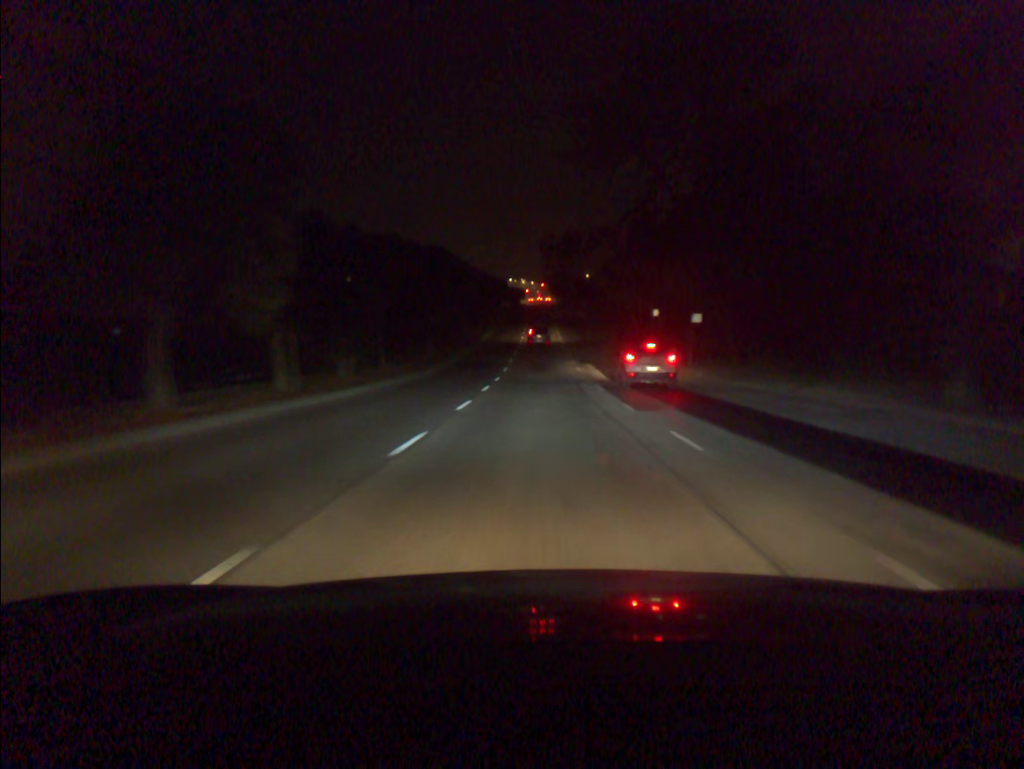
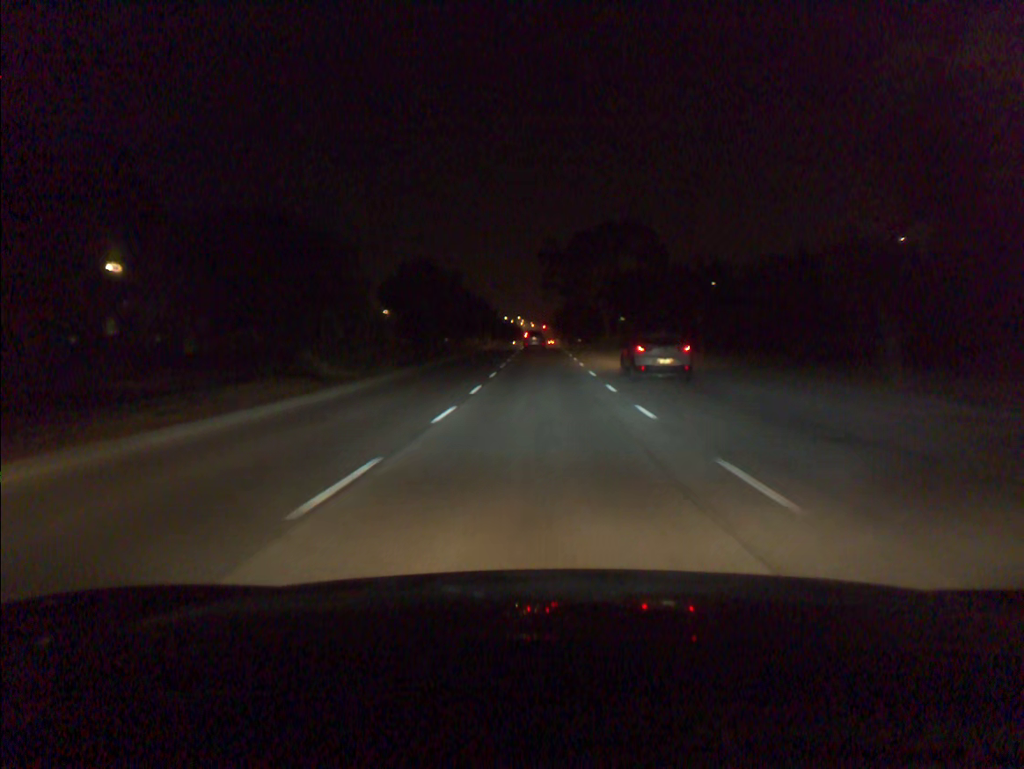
(-0.1, +53.9) m; 0°
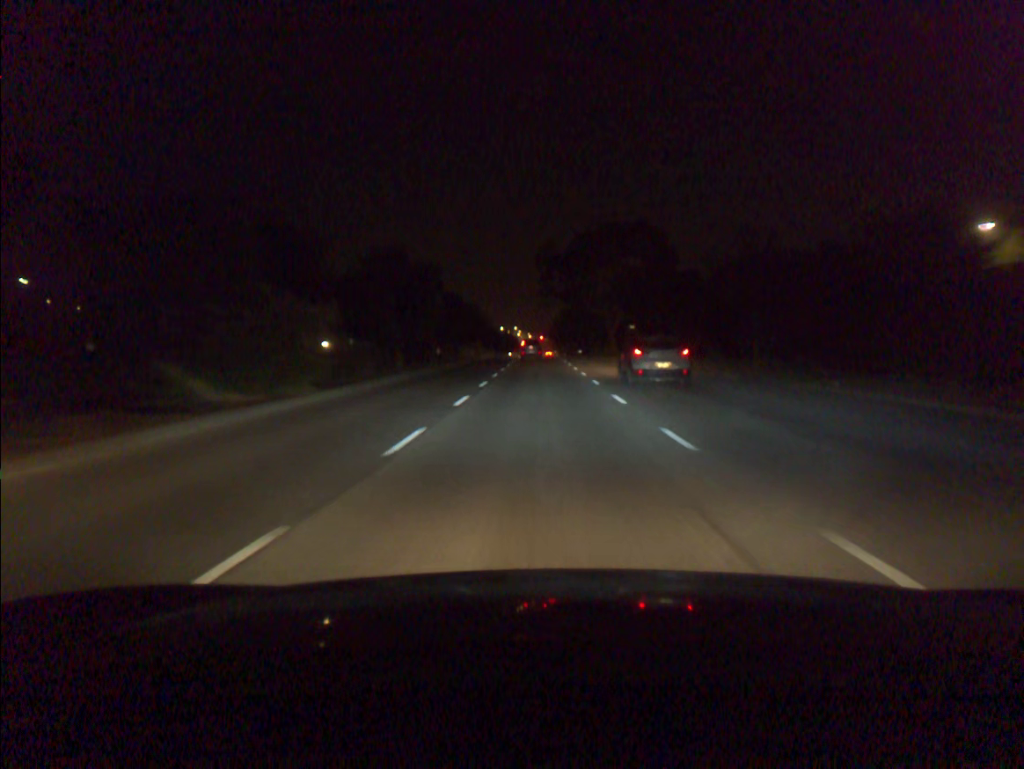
(0.0, +10.5) m; 0°
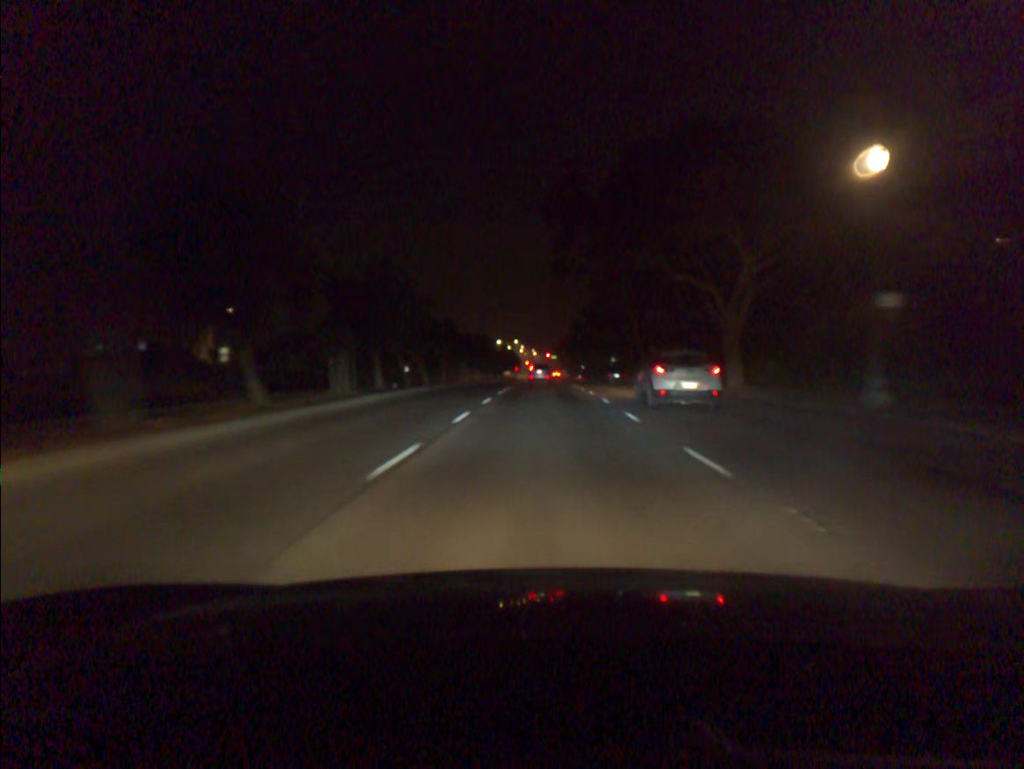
(-0.1, +51.6) m; 0°
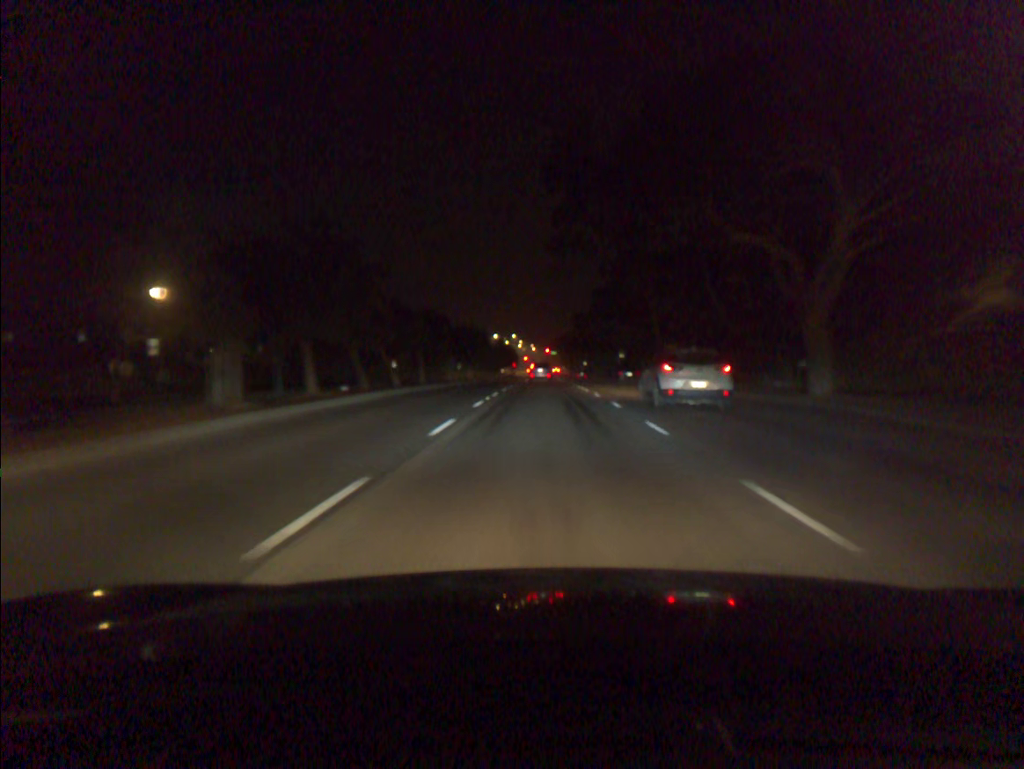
(0.0, +10.5) m; 0°
